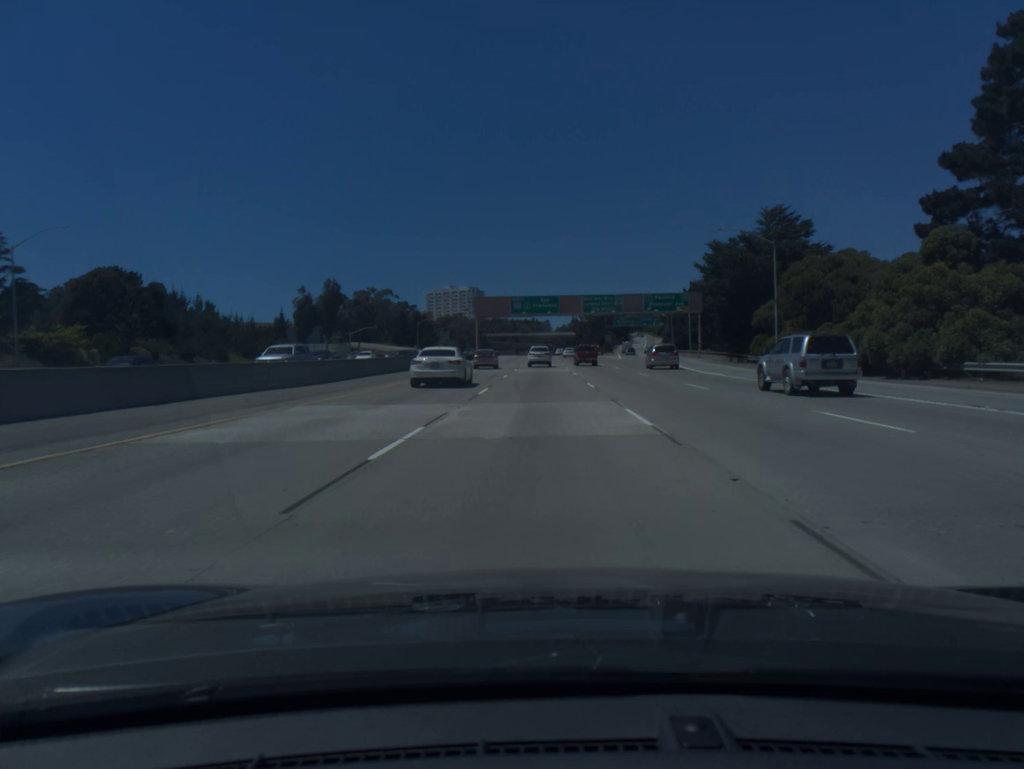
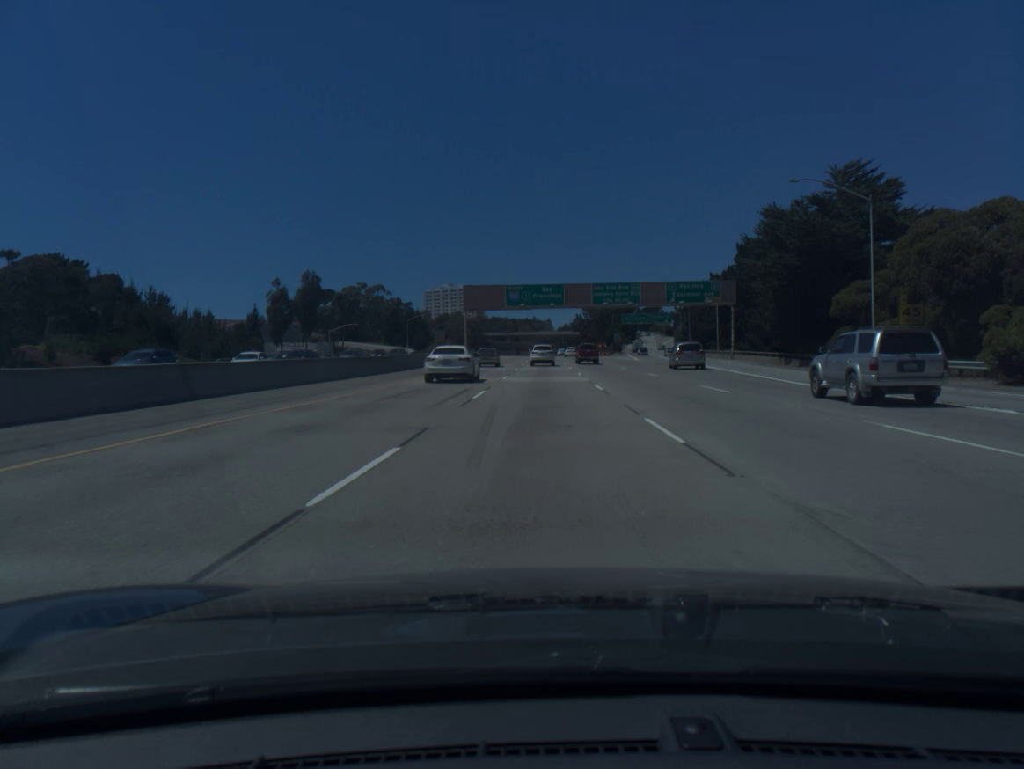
(0.0, +17.1) m; 0°
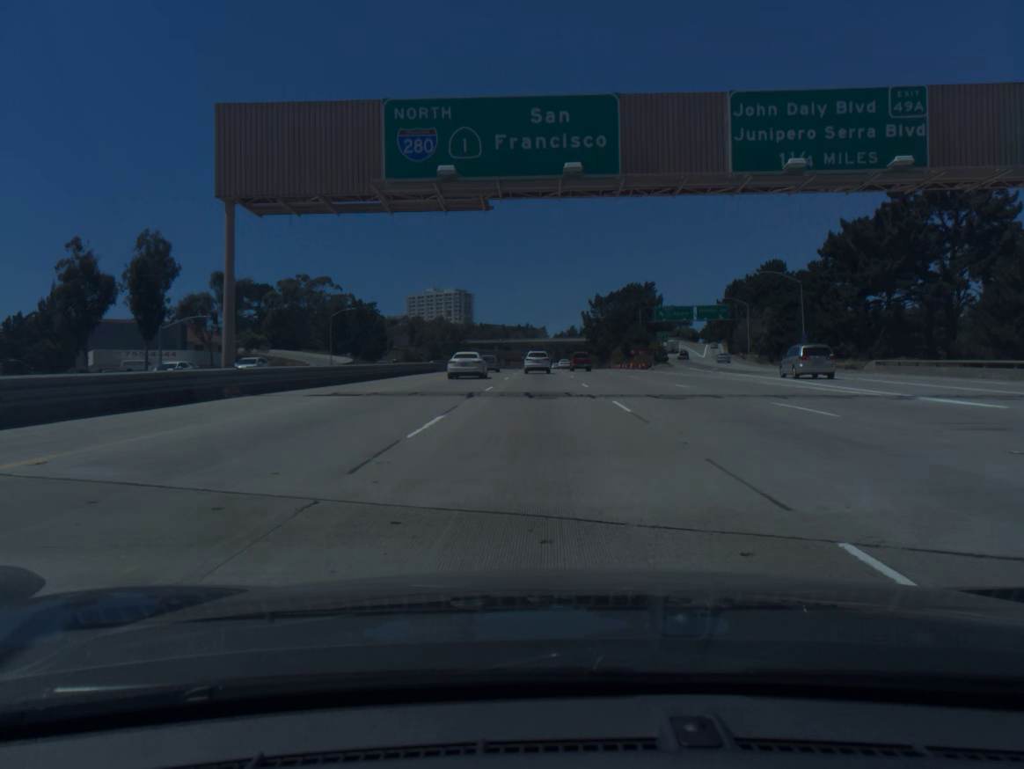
(+0.2, +67.6) m; 0°
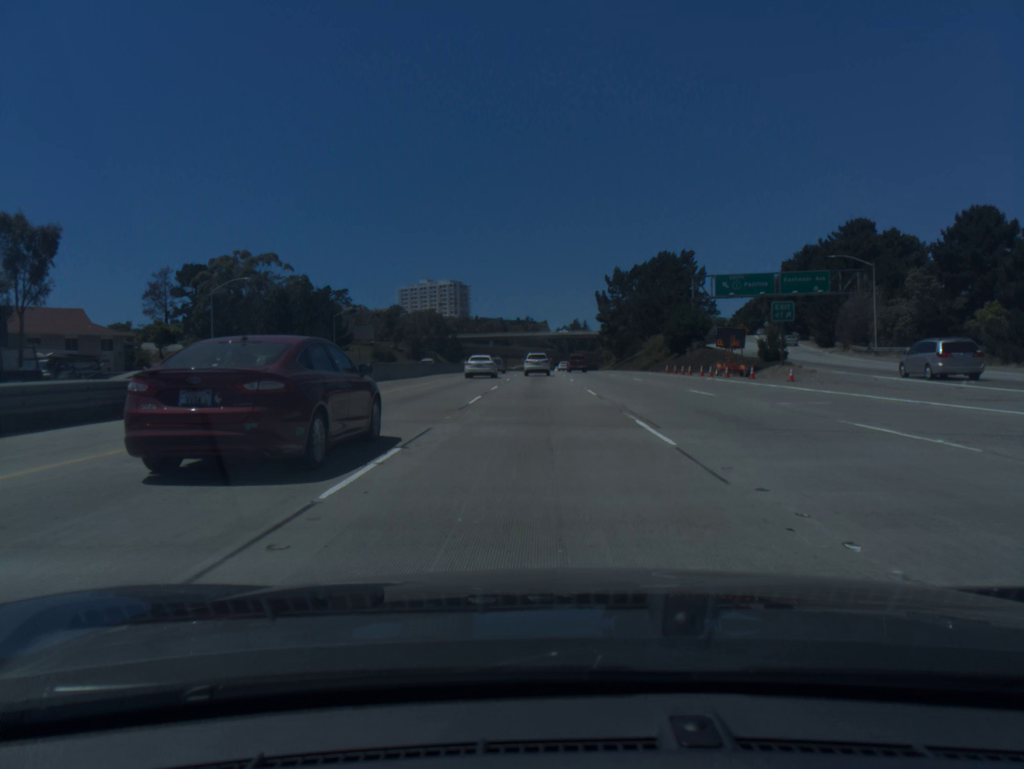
(0.0, +48.8) m; 0°
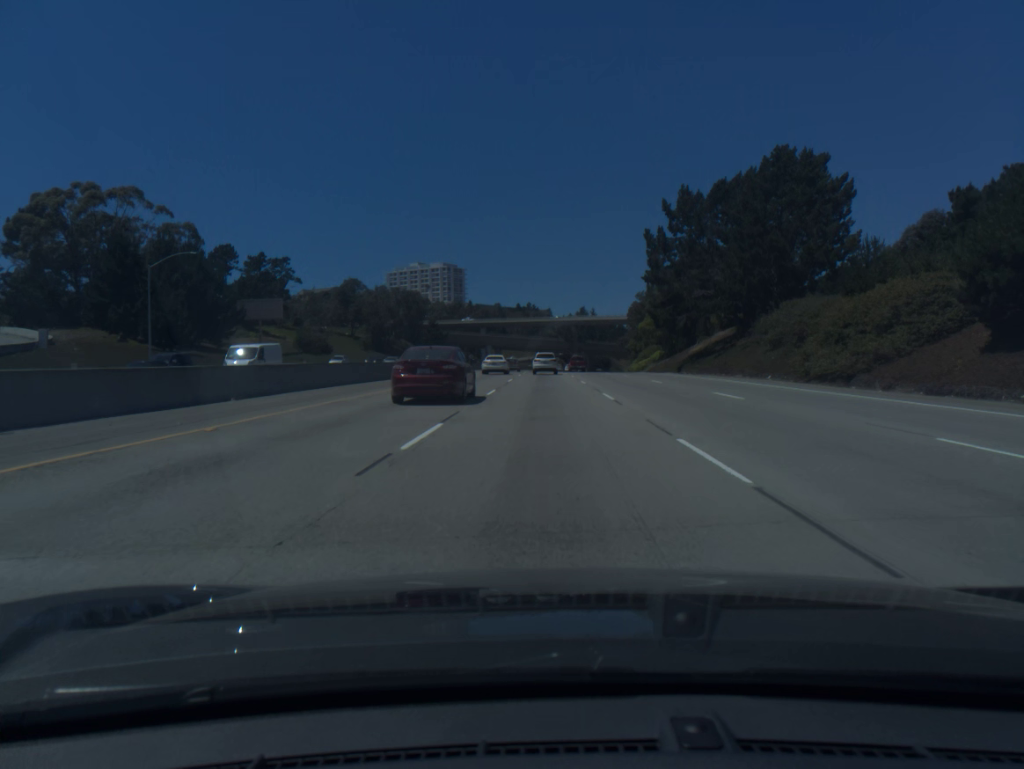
(-0.2, +63.6) m; 0°
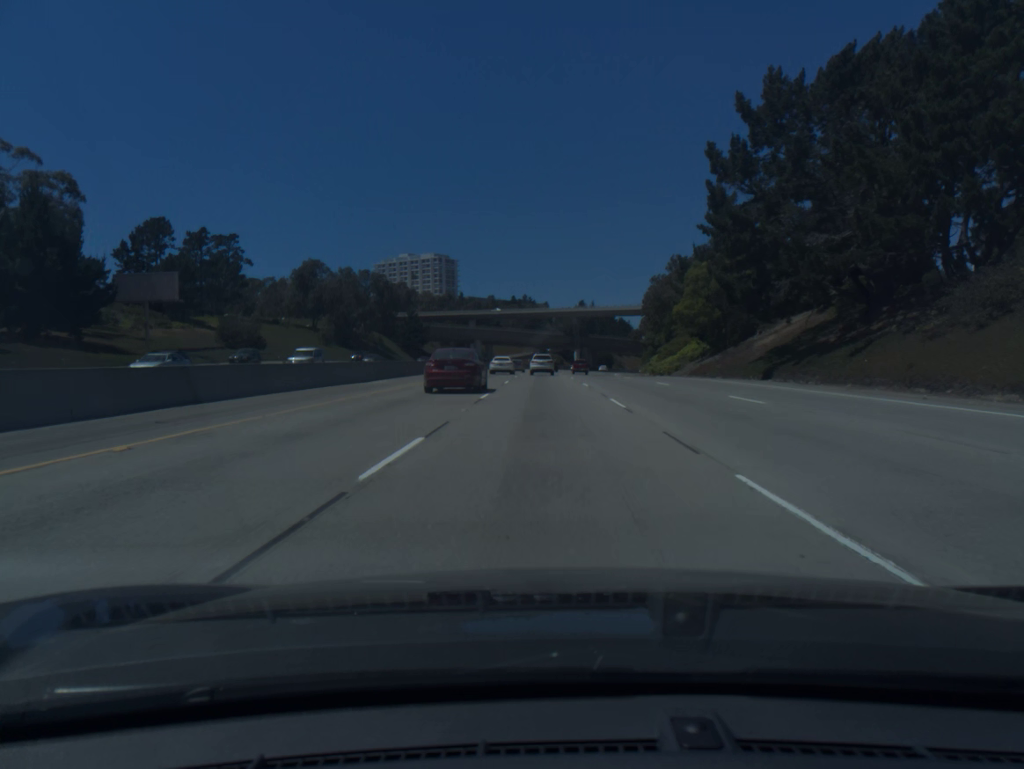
(+0.1, +31.8) m; 0°
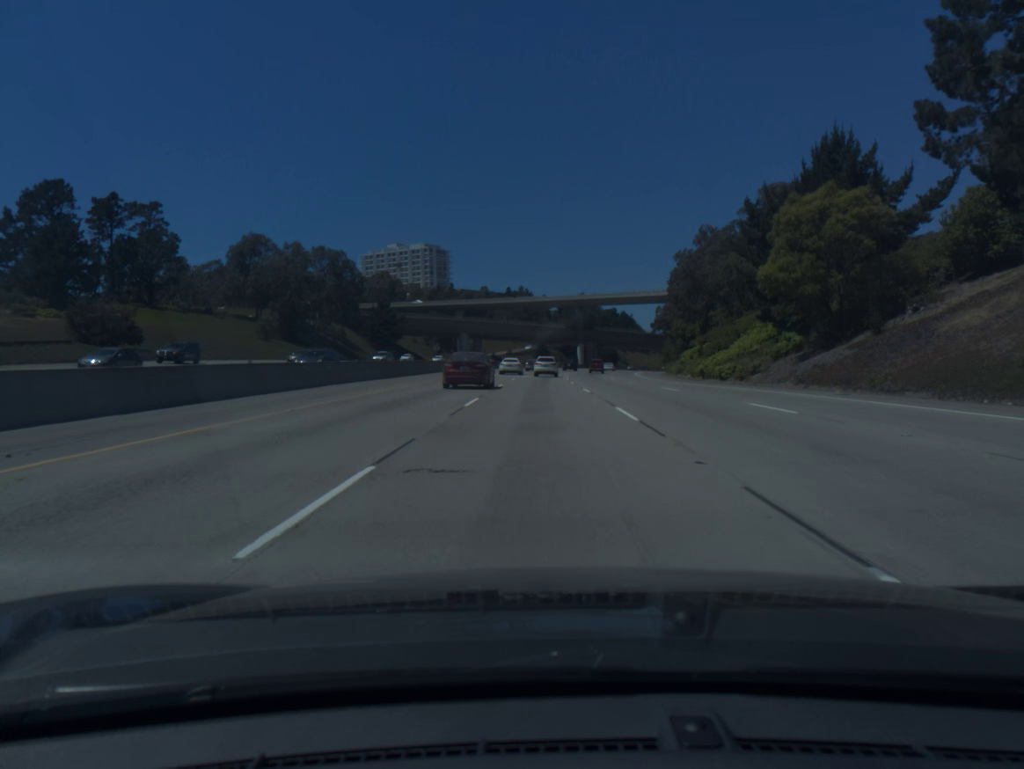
(+0.1, +32.1) m; 0°
